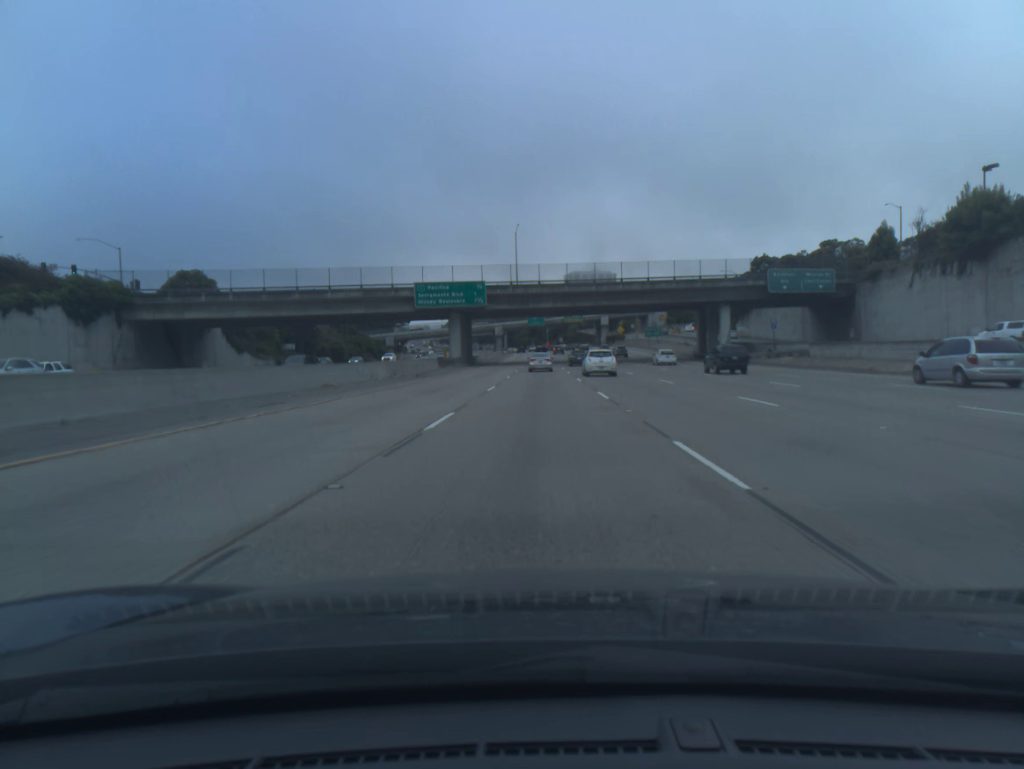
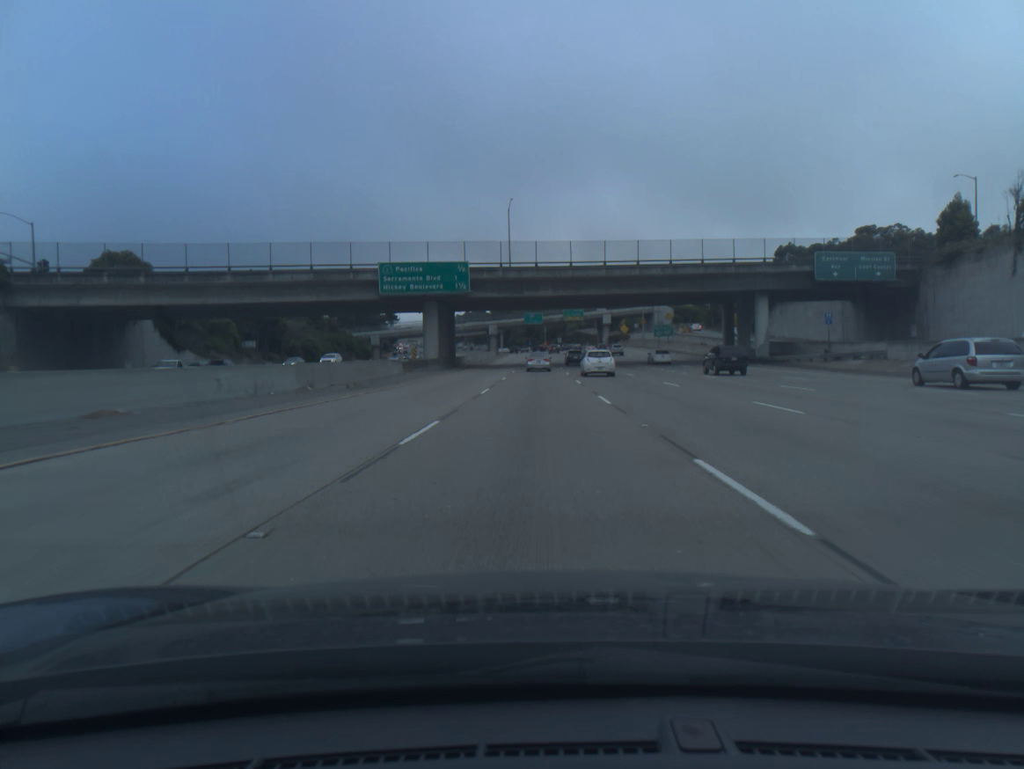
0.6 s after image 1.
(0.0, +16.5) m; 0°
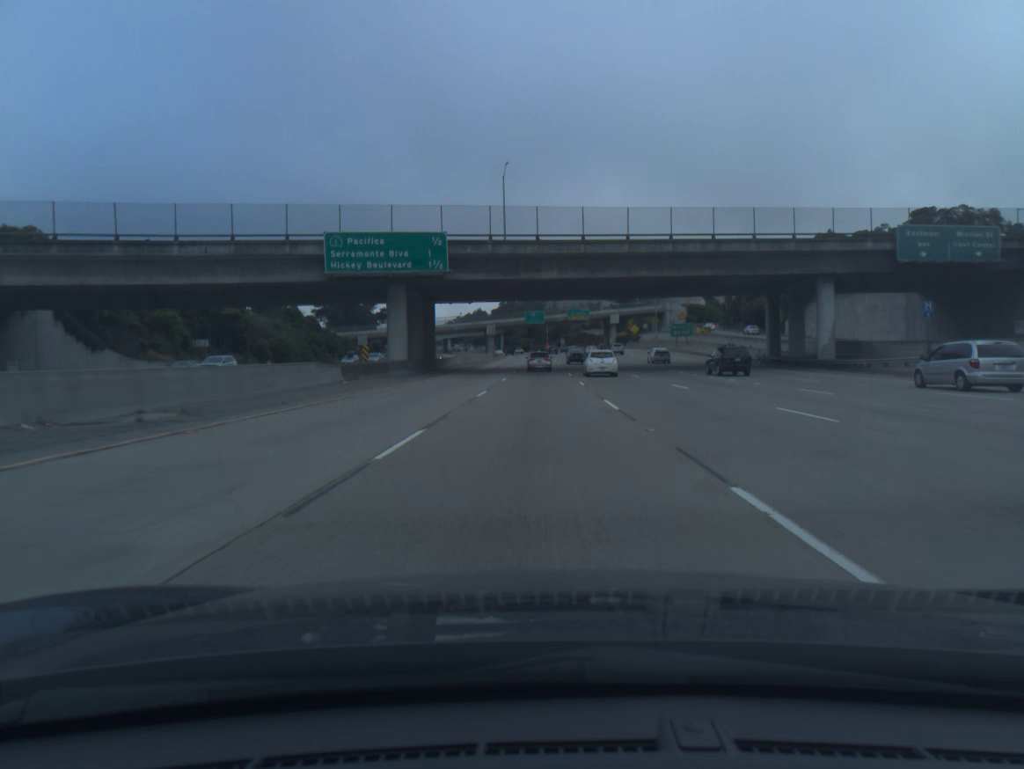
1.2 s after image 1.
(0.0, +16.4) m; 0°
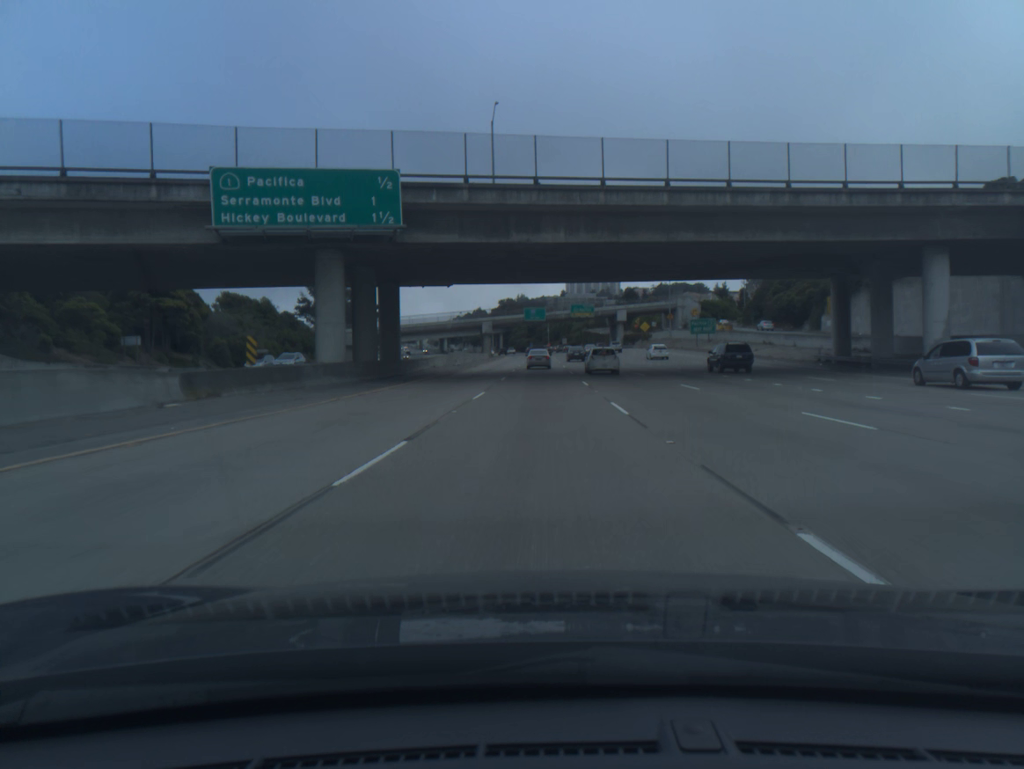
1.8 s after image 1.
(0.0, +16.3) m; 0°
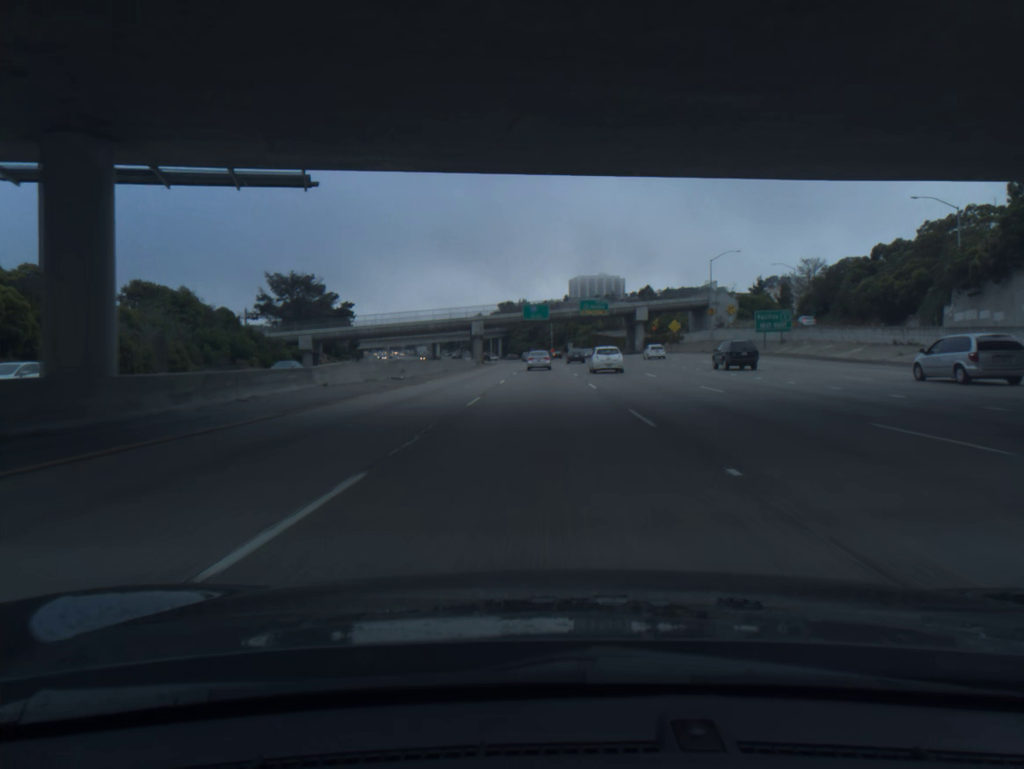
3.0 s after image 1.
(0.0, +32.5) m; 0°
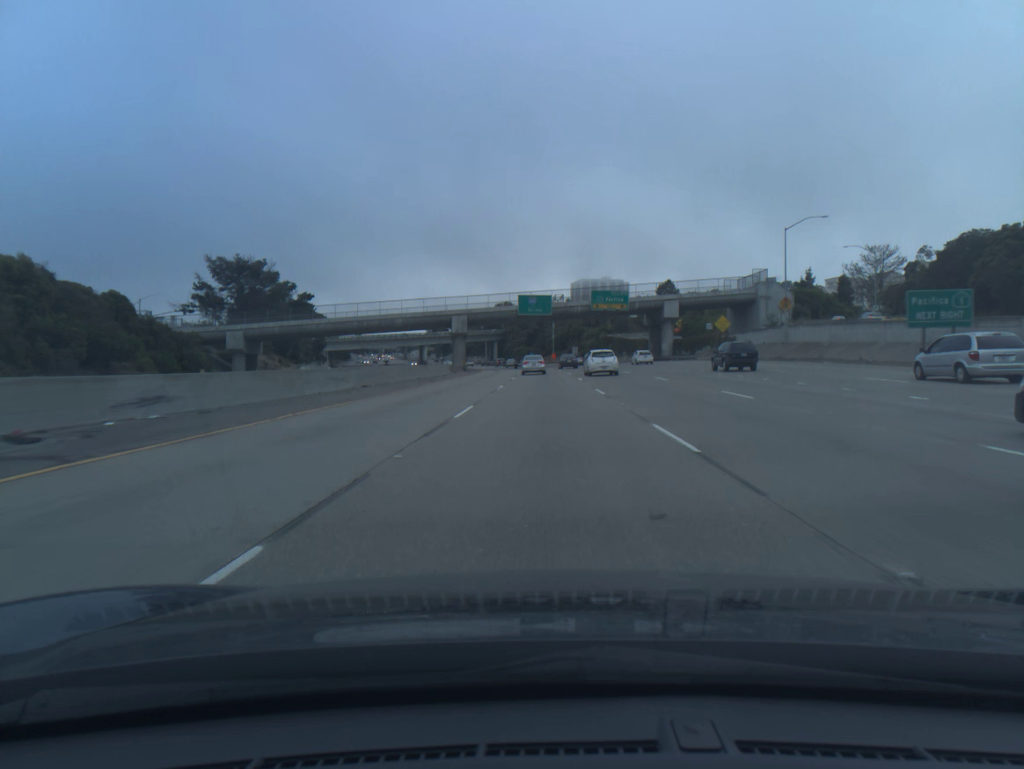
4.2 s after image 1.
(0.0, +32.2) m; 0°
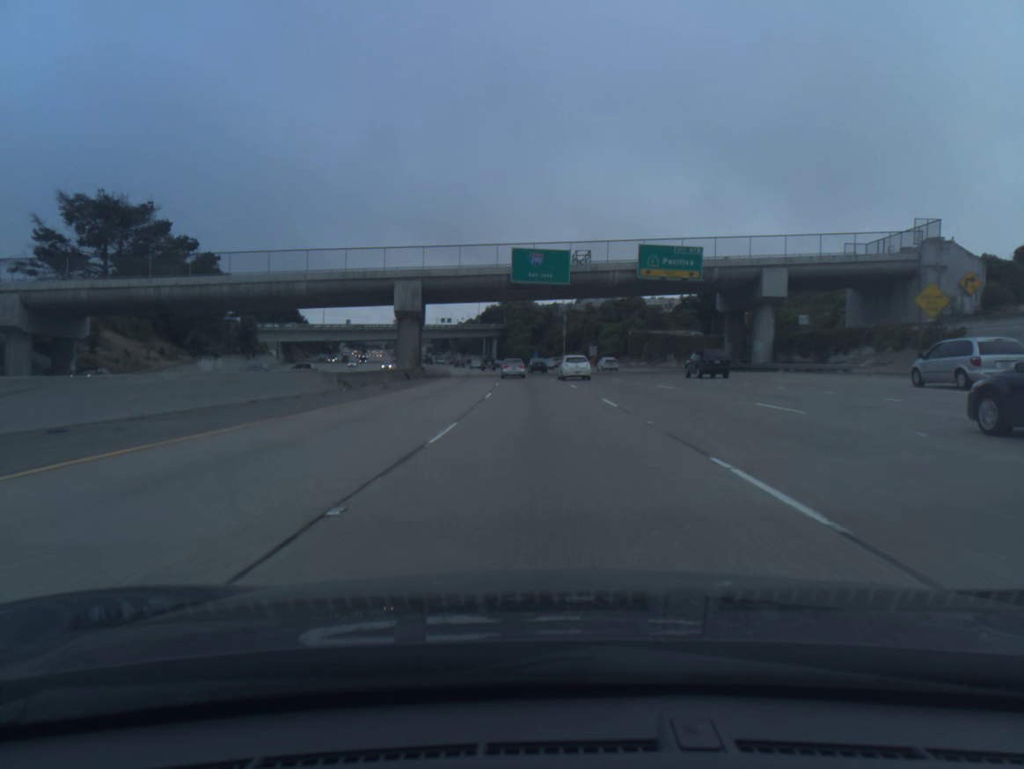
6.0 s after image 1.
(0.0, +48.0) m; 0°
